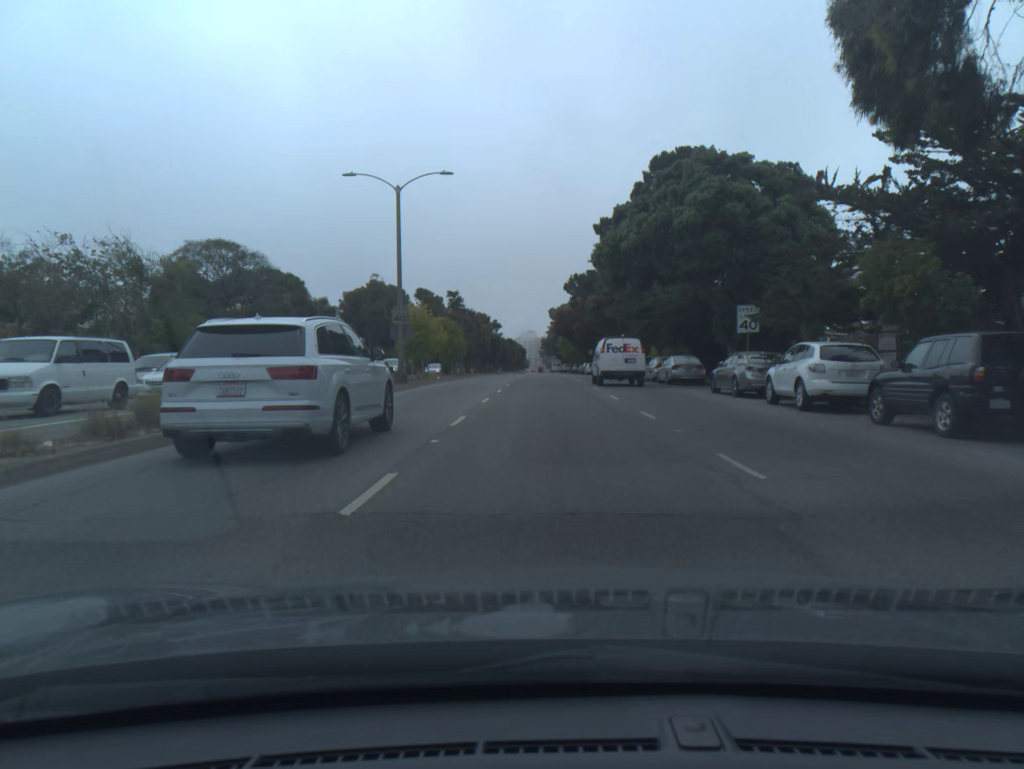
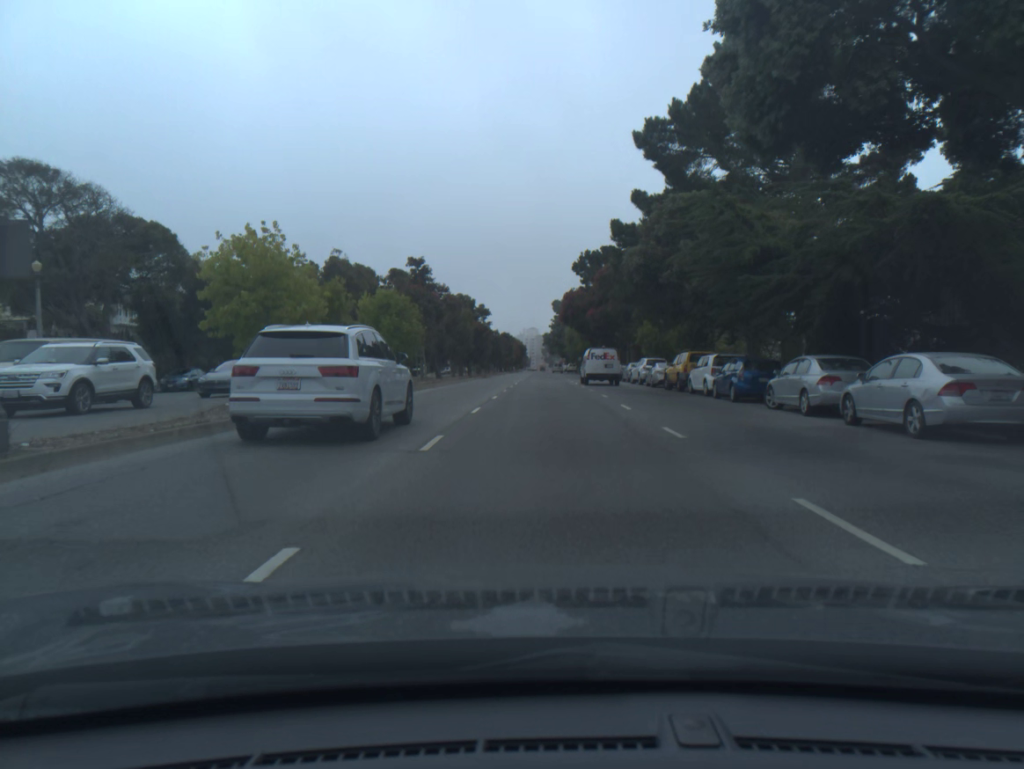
(0.0, +25.0) m; 0°
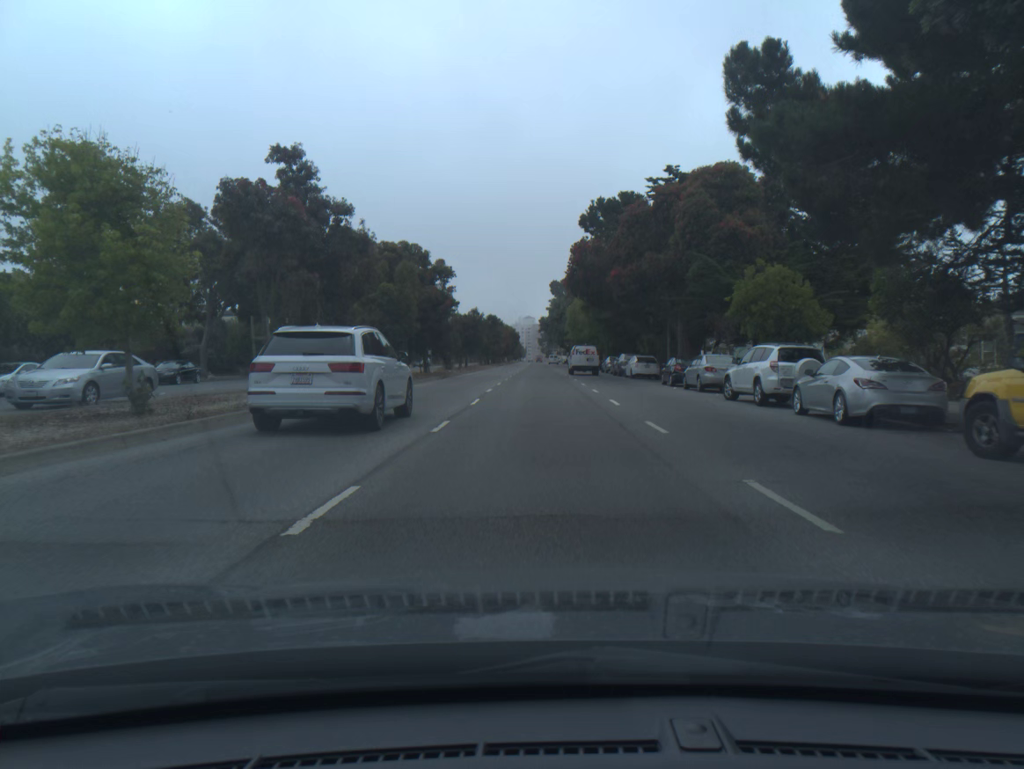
(+0.2, +27.1) m; 0°
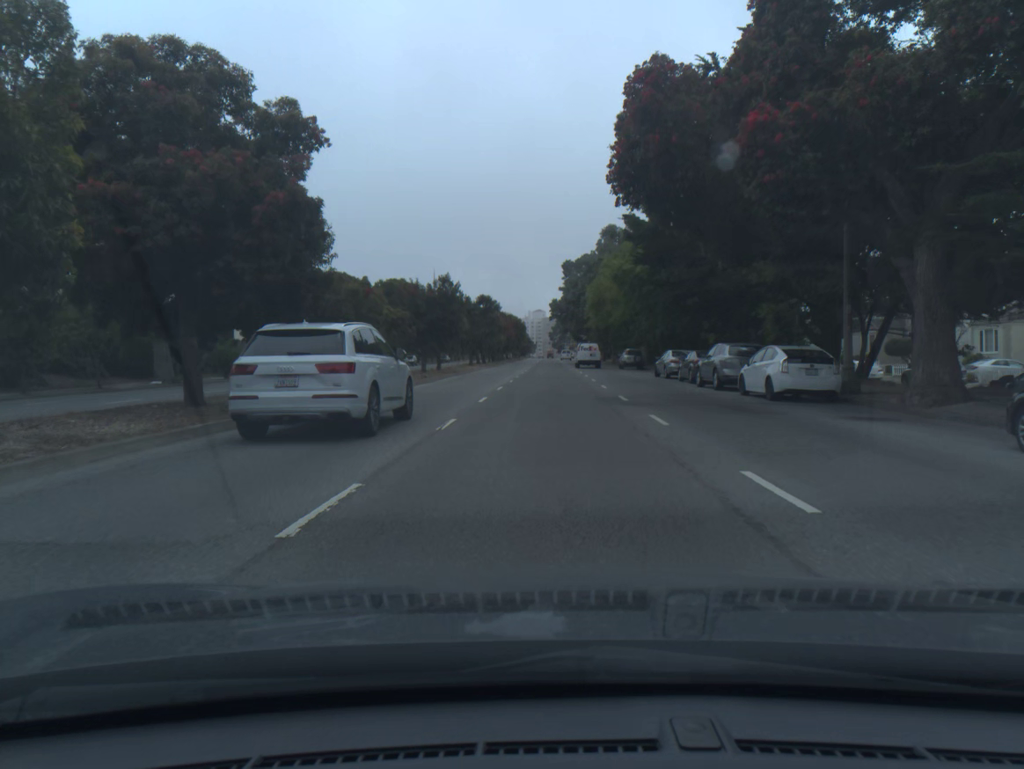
(0.0, +28.4) m; -1°
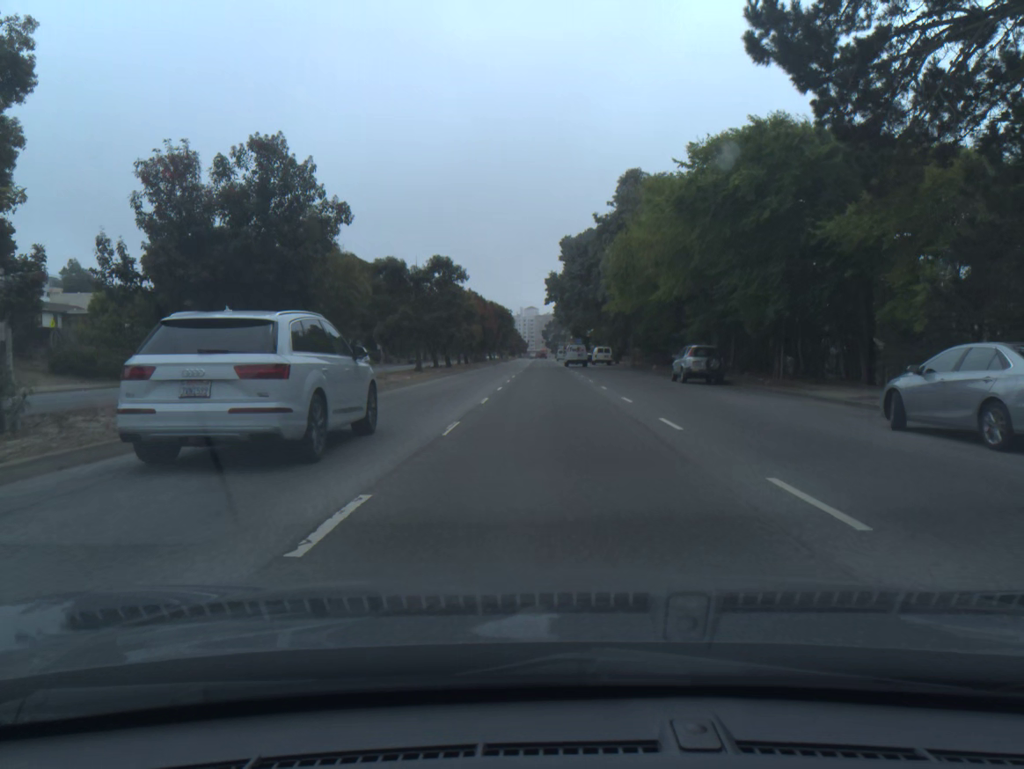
(0.0, +29.2) m; +1°
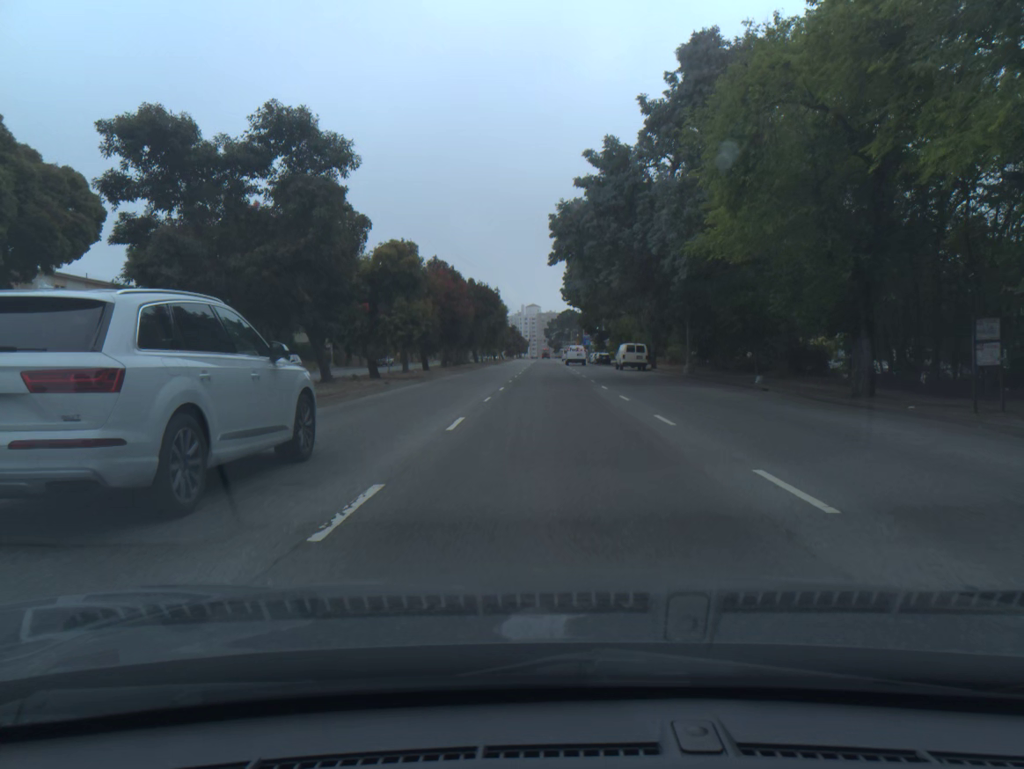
(0.0, +28.5) m; 0°
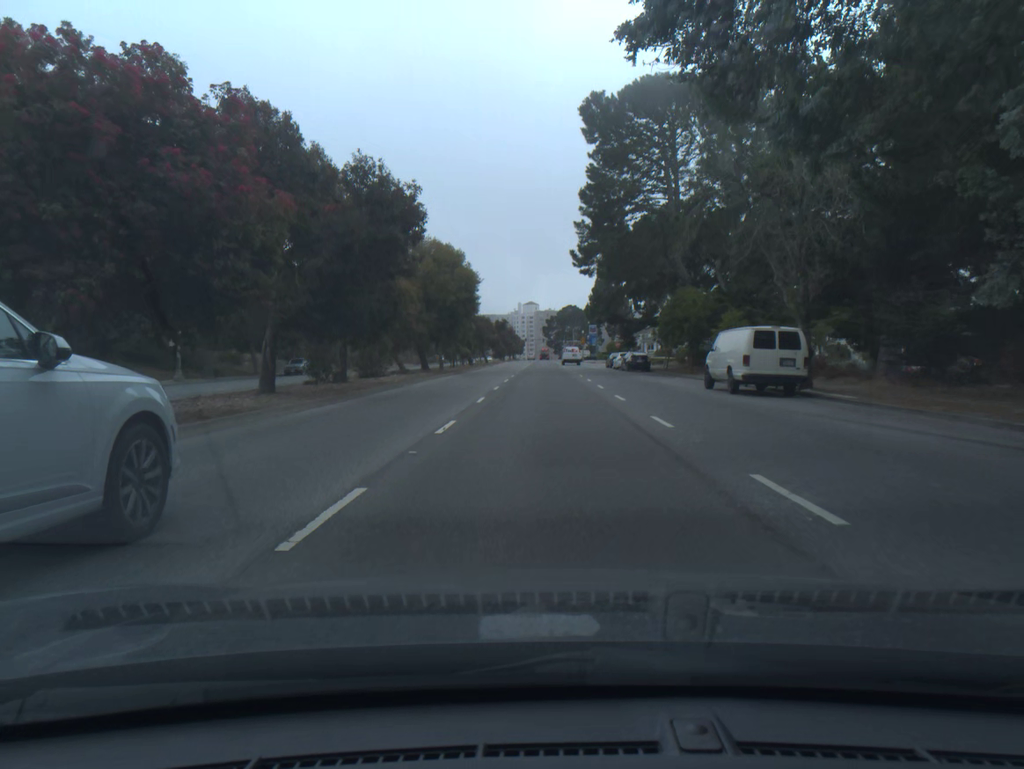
(+0.1, +36.3) m; 0°
